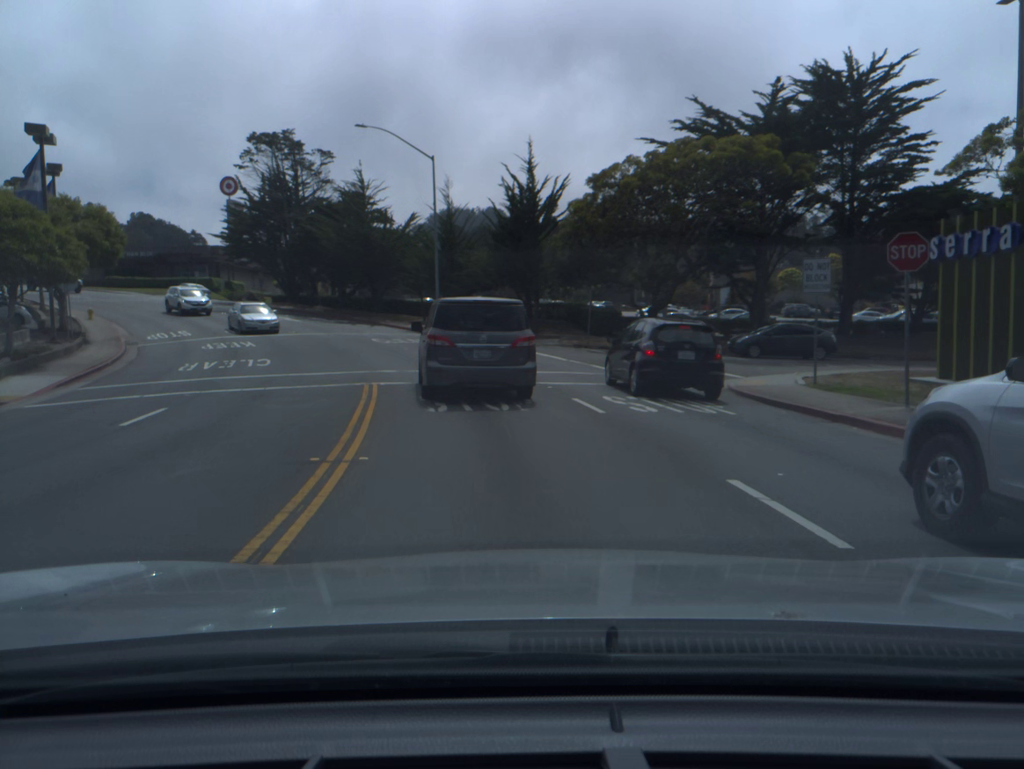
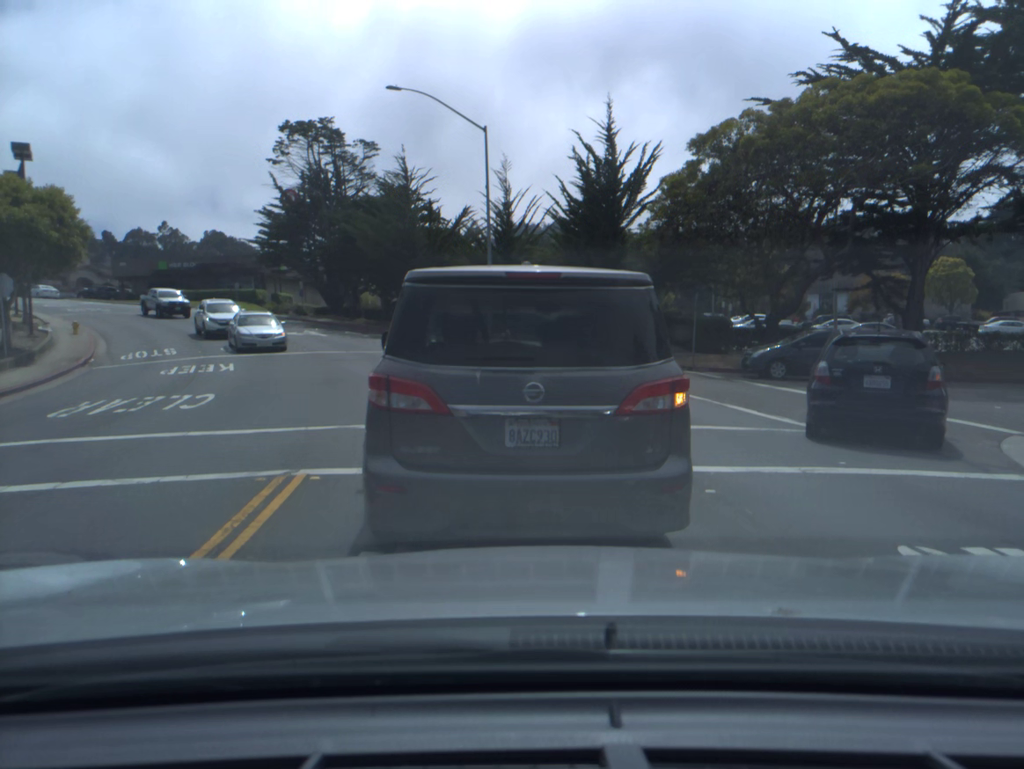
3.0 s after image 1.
(-0.4, +10.0) m; -5°
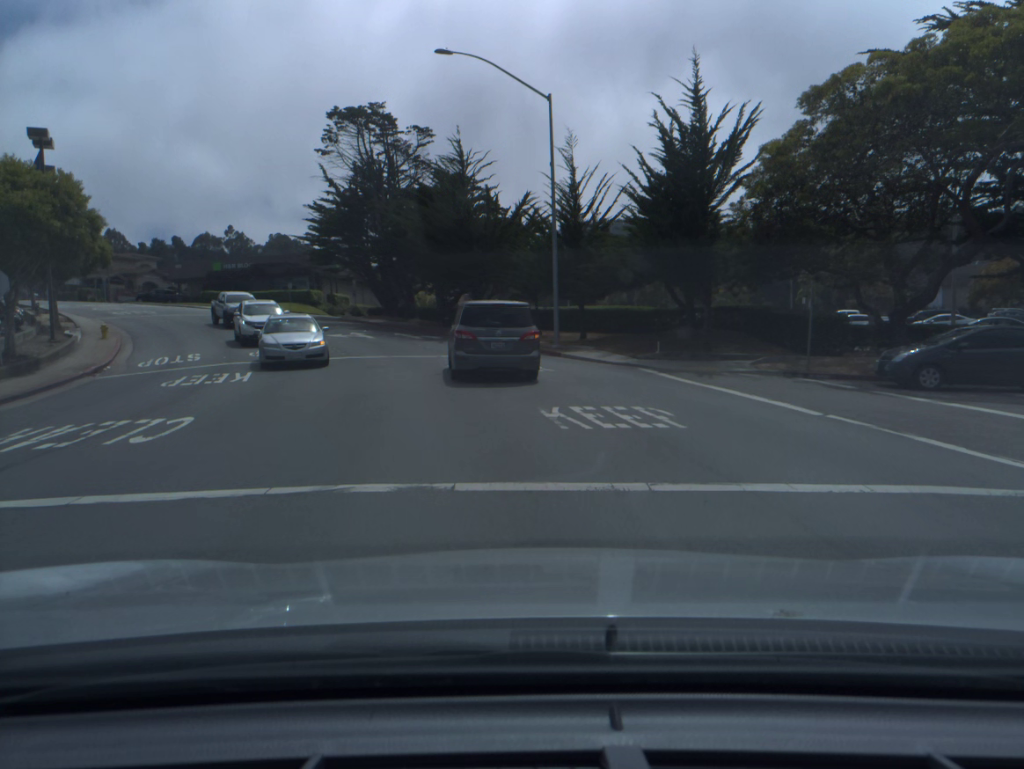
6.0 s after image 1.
(-0.2, +4.4) m; -5°
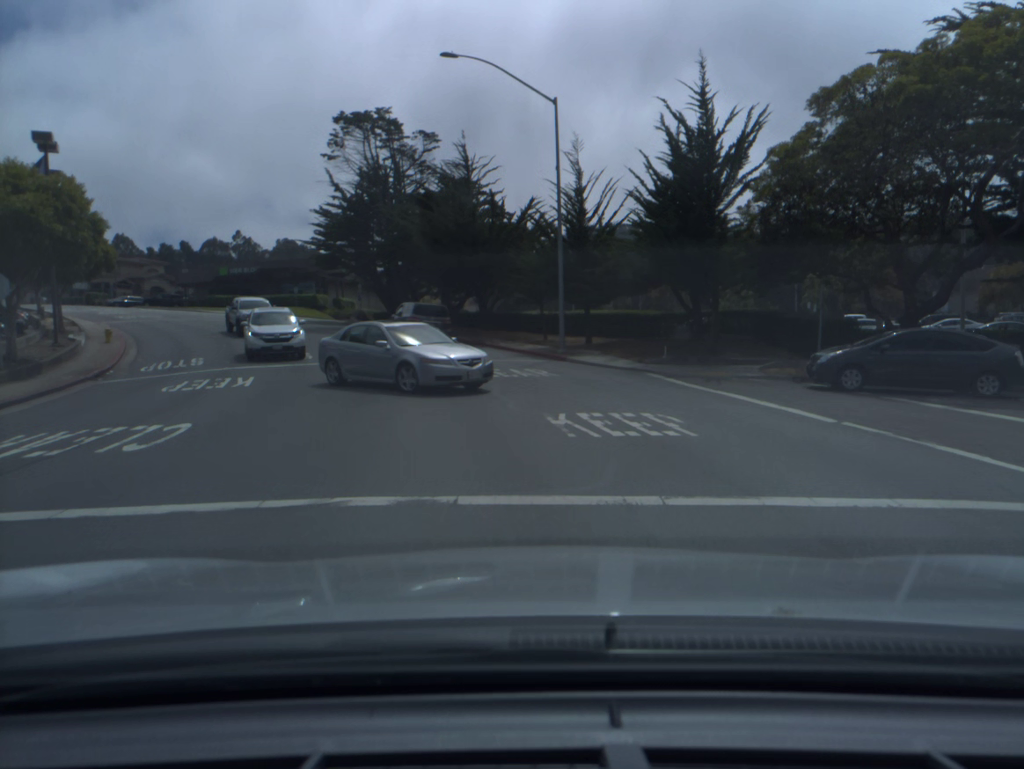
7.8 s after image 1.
(0.0, +0.4) m; 0°
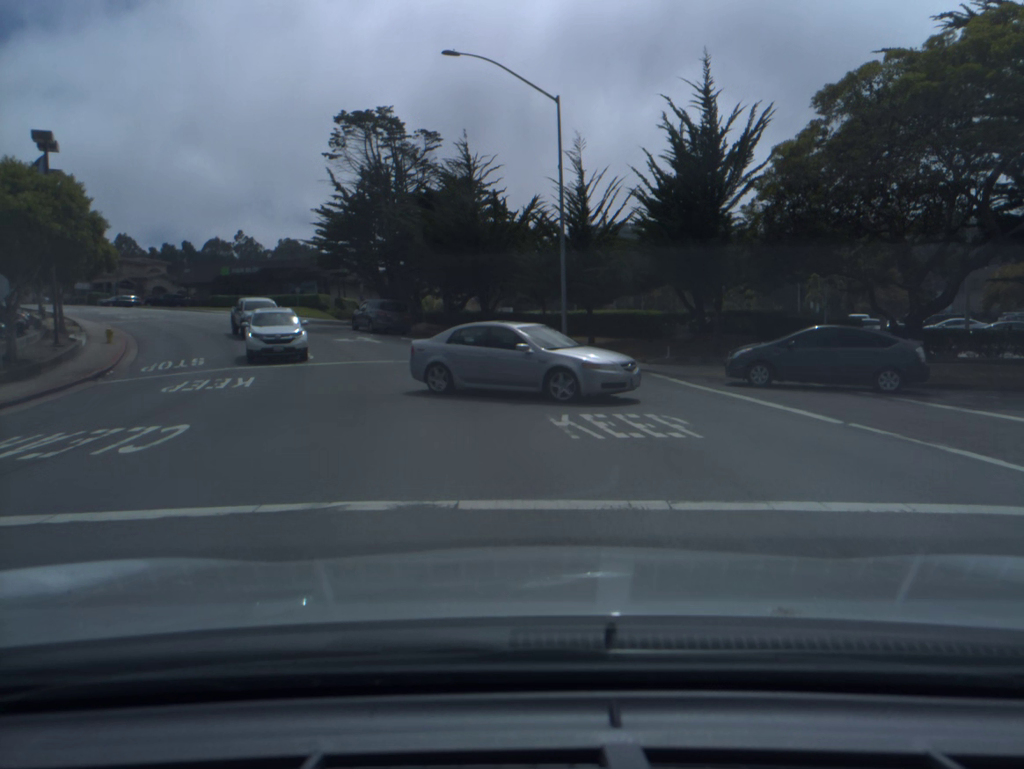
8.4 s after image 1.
(0.0, +0.1) m; 0°
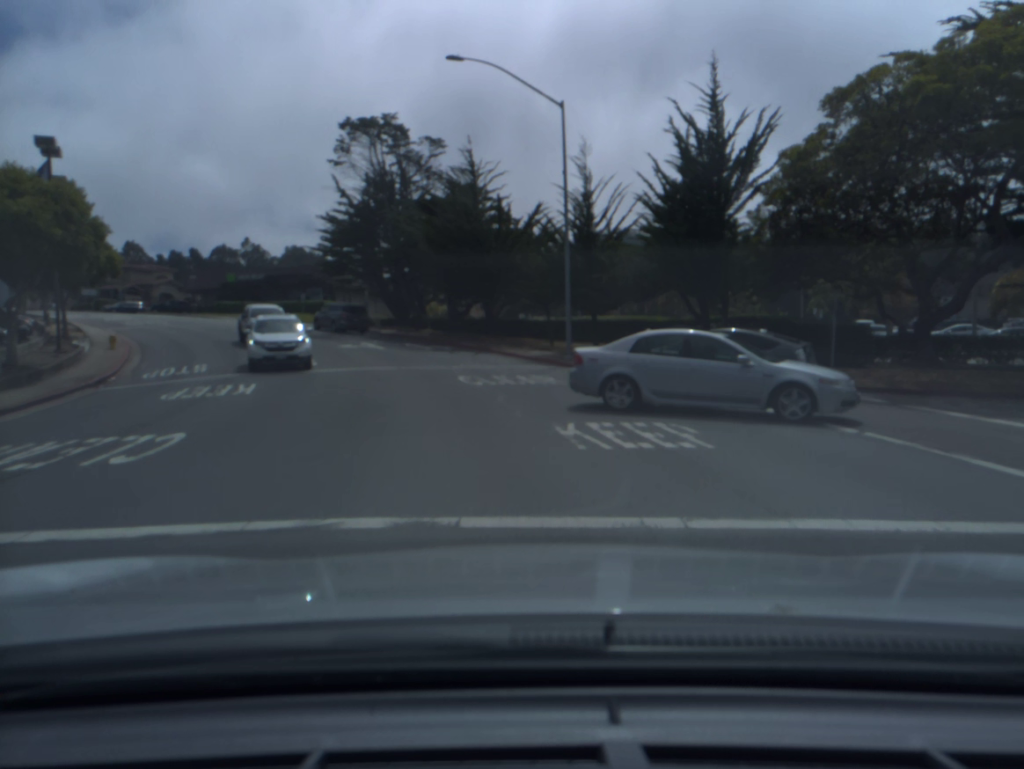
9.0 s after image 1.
(0.0, +0.4) m; 0°
